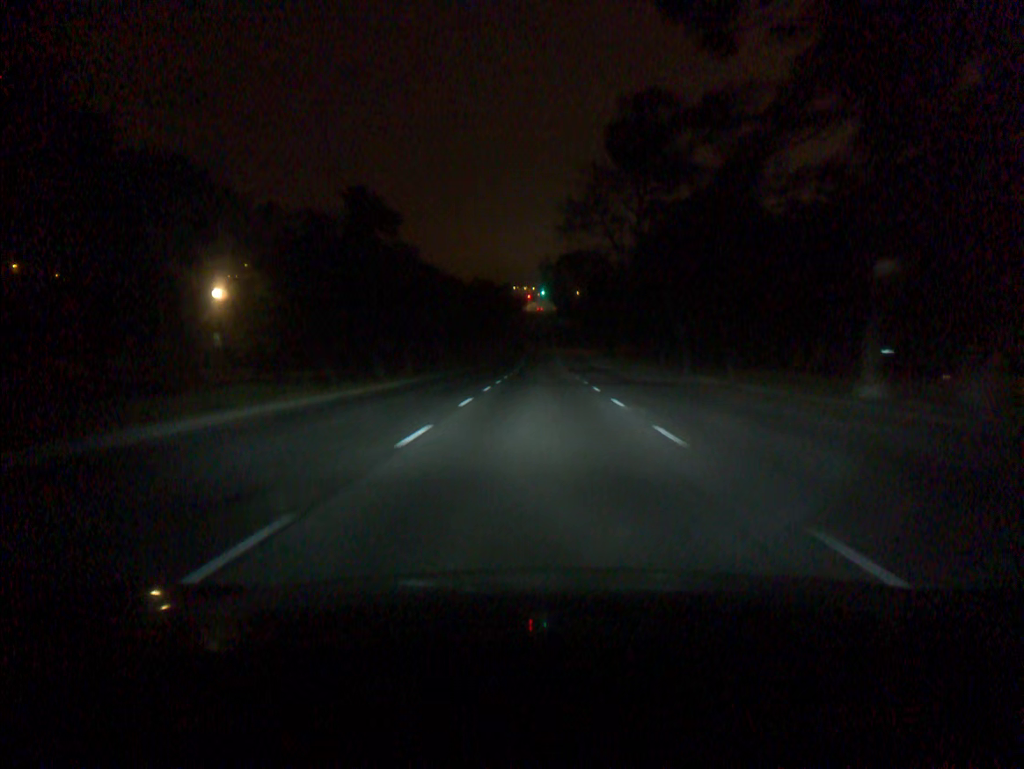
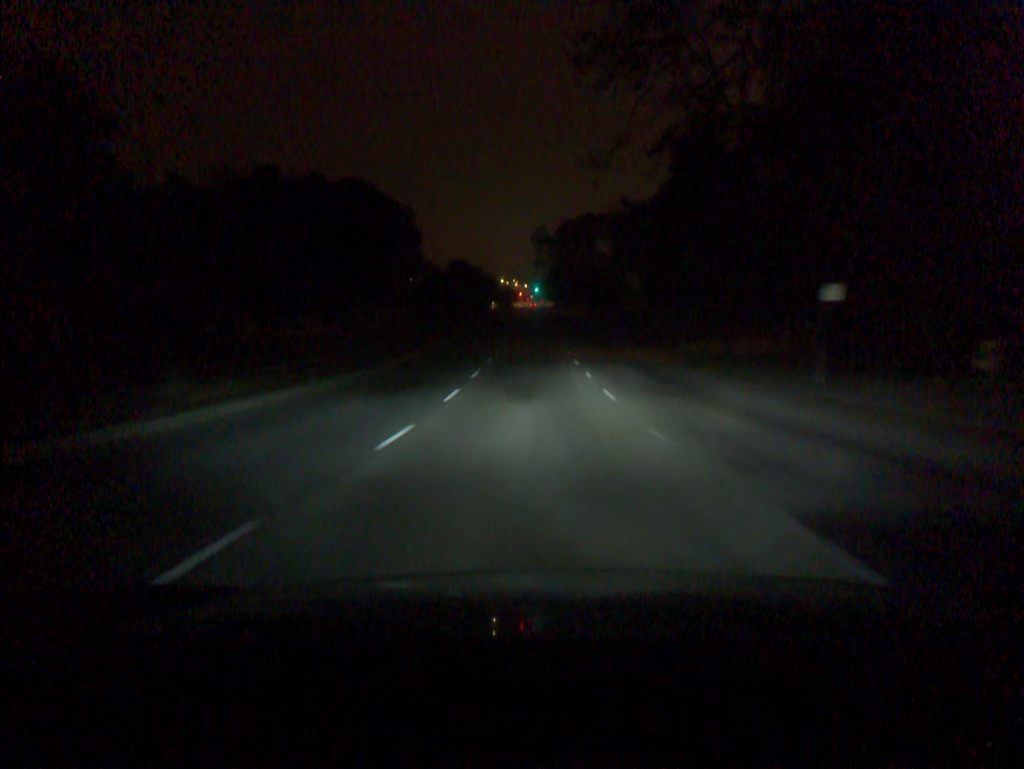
(+0.3, +58.4) m; 0°
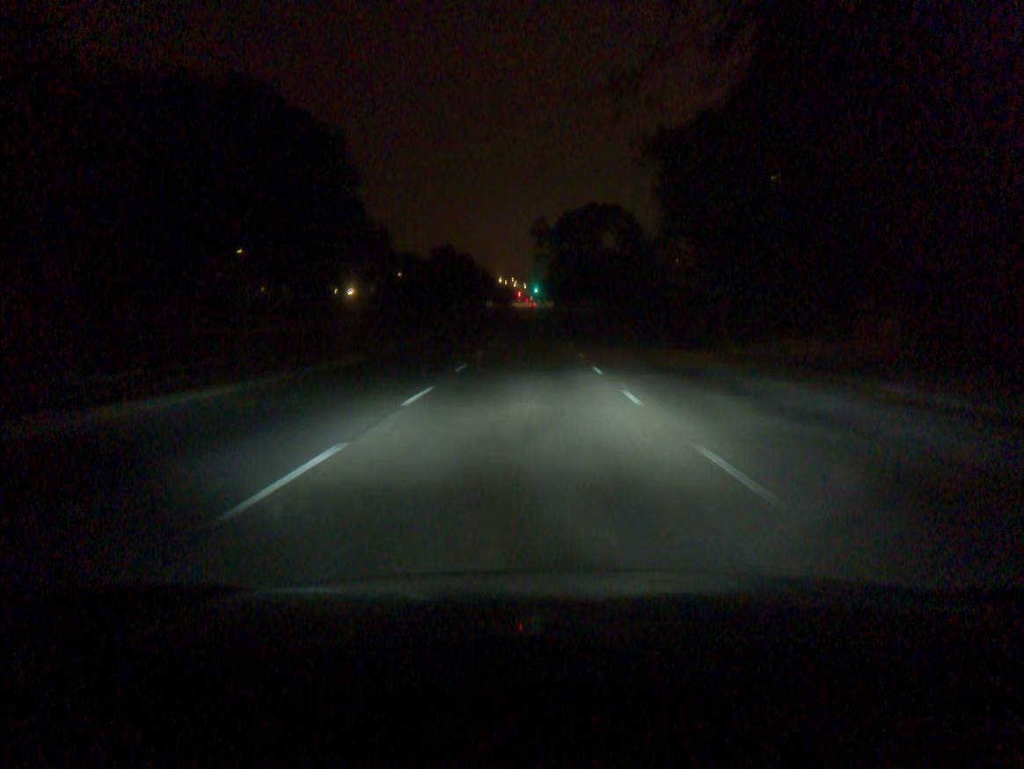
(0.0, +11.8) m; 0°
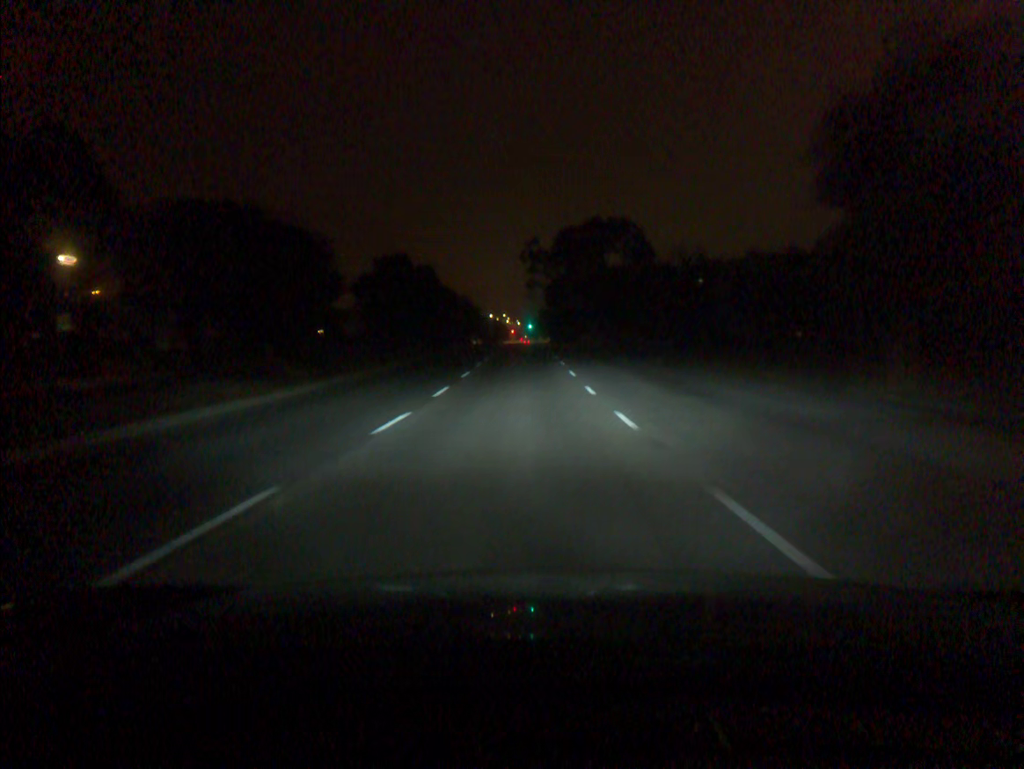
(0.0, +23.3) m; 0°
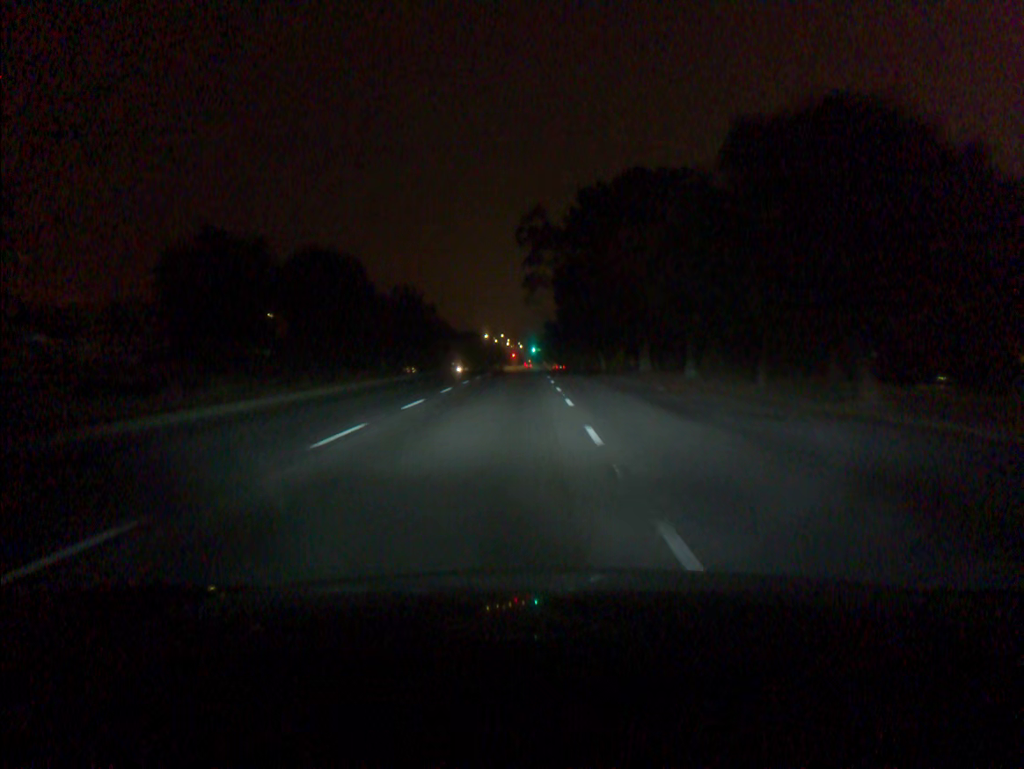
(0.0, +44.1) m; 0°
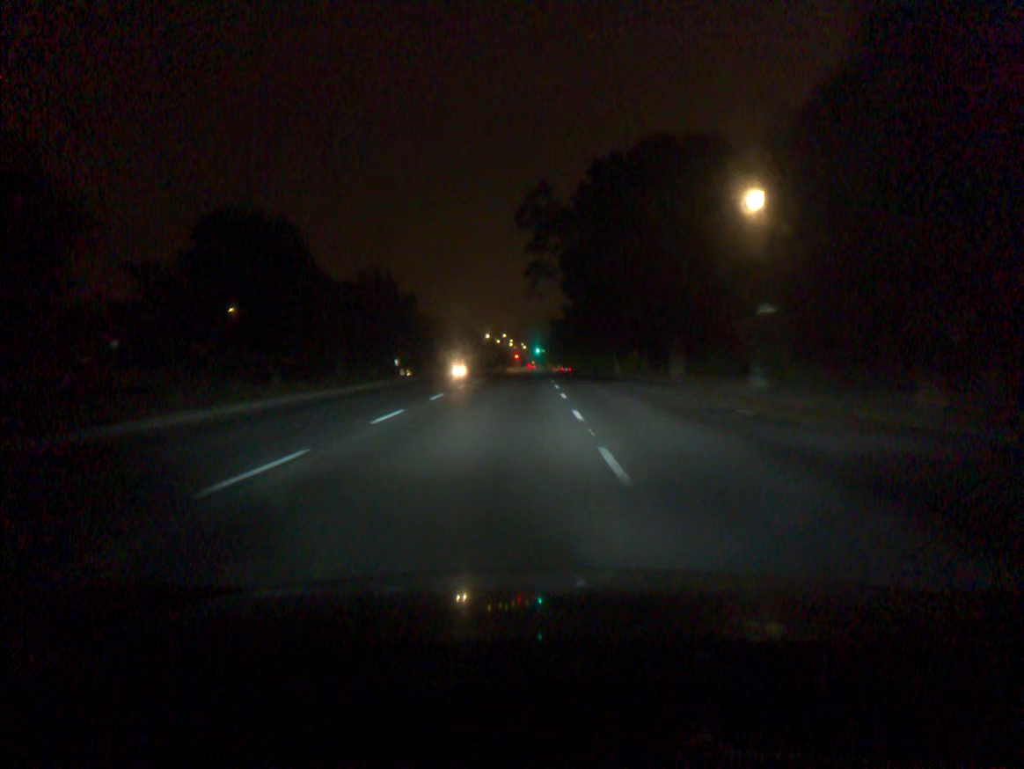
(0.0, +10.3) m; 0°
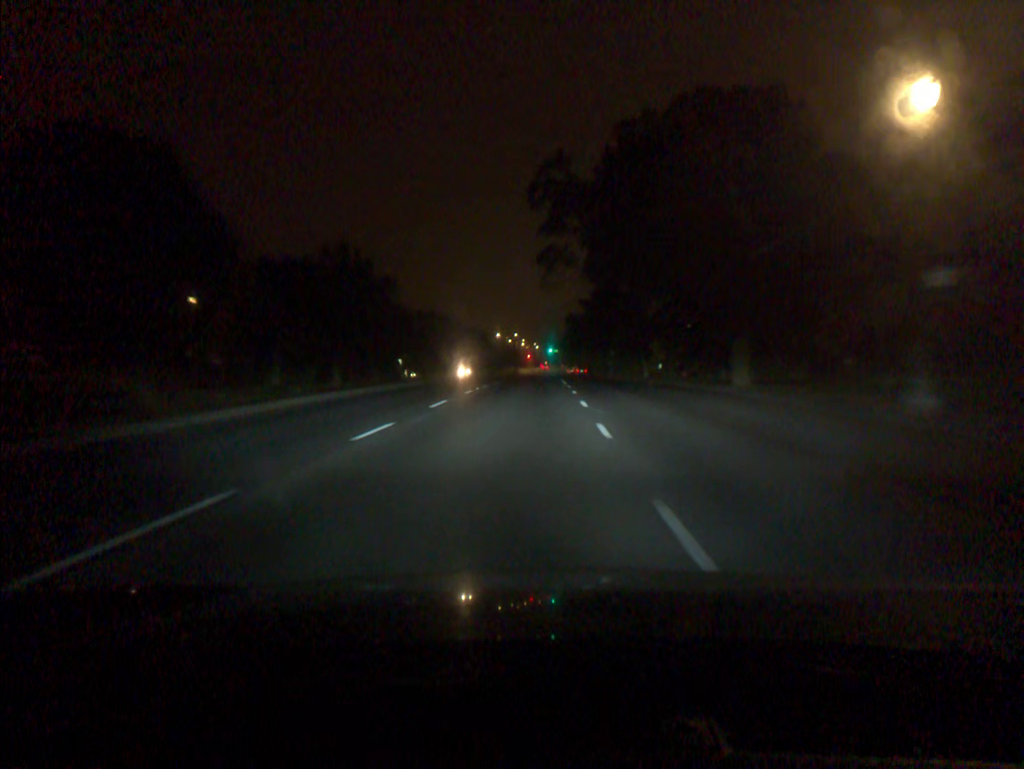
(-0.1, +10.1) m; -1°
